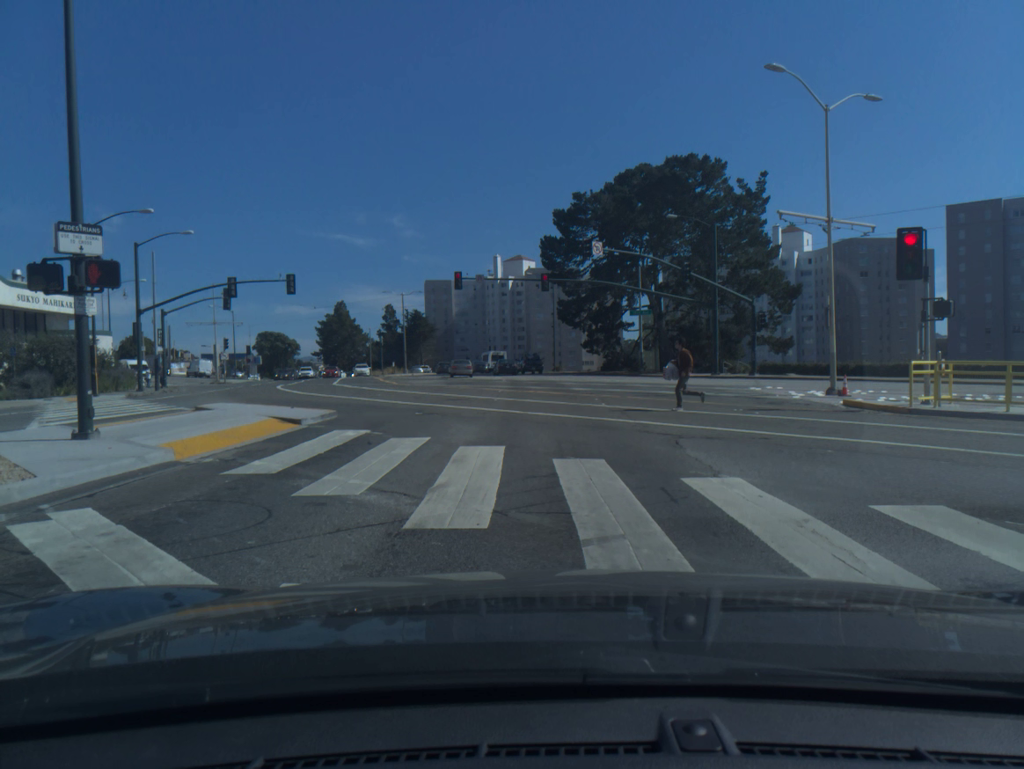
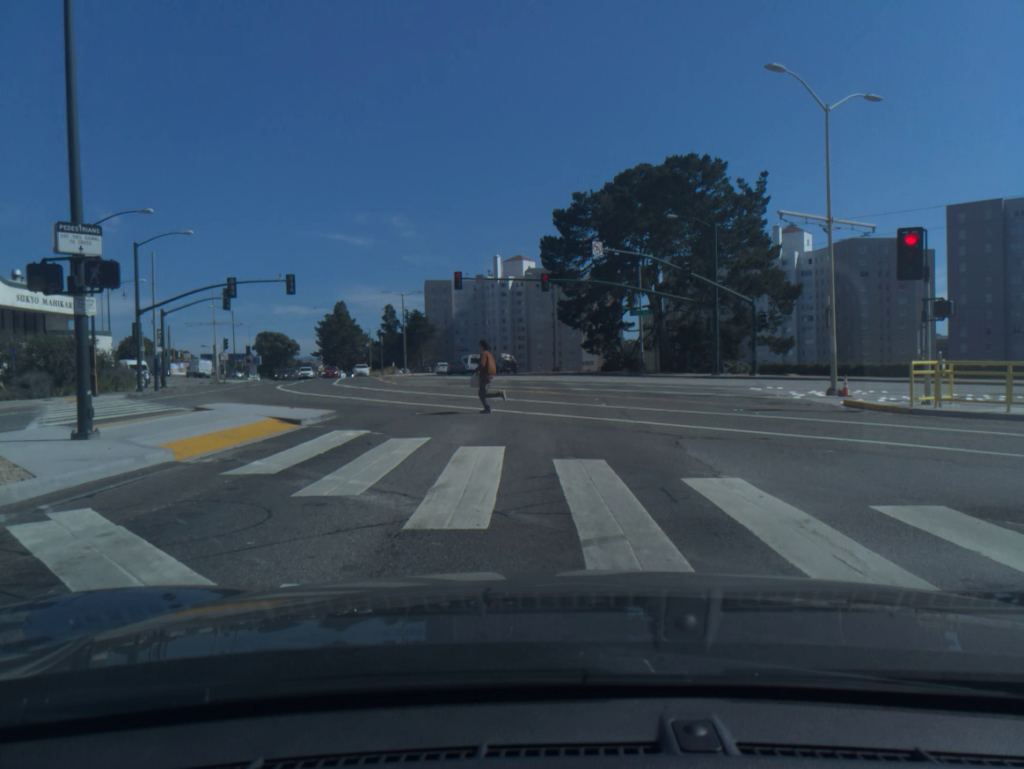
(0.0, 0.0) m; 0°
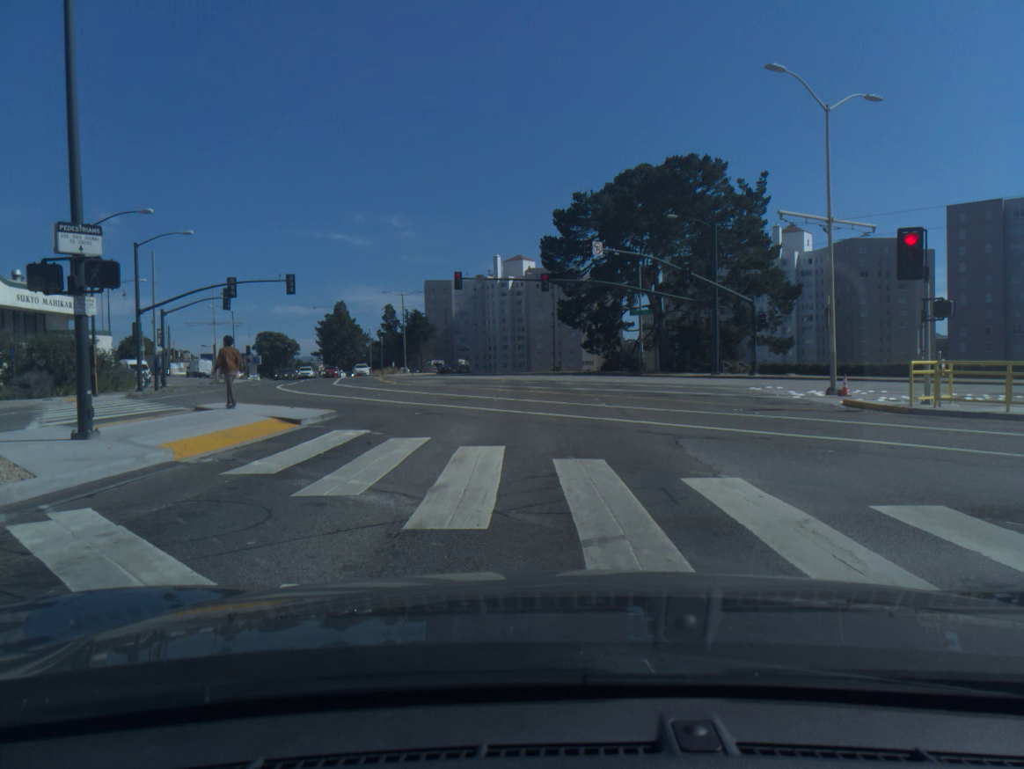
(0.0, 0.0) m; 0°
